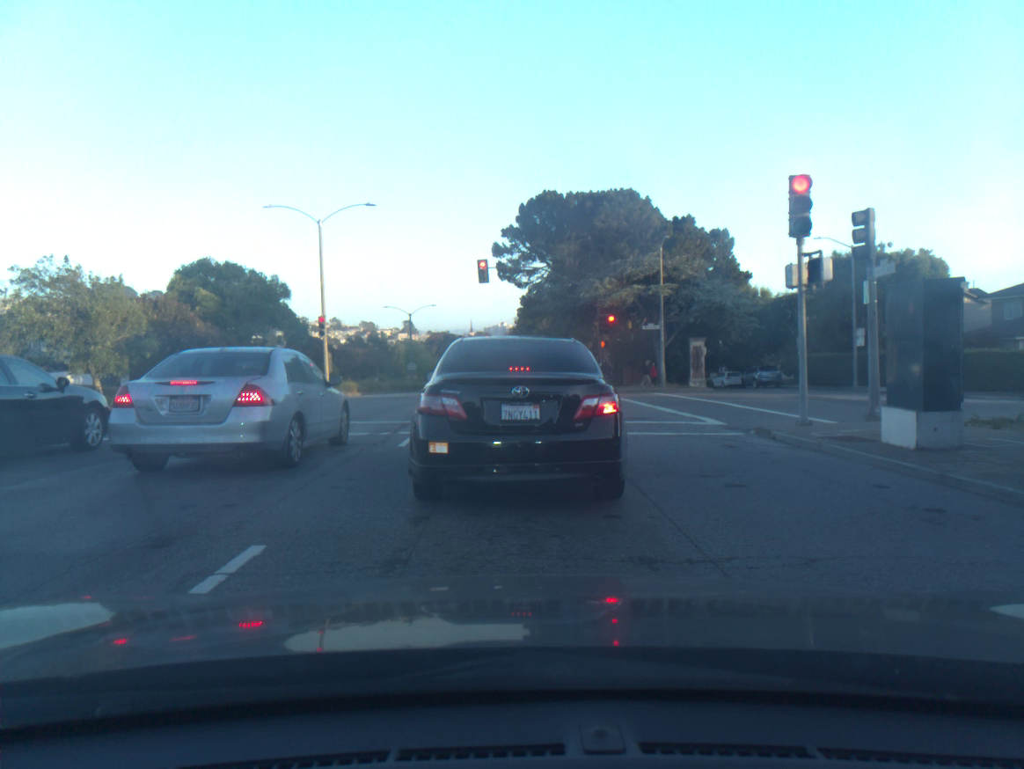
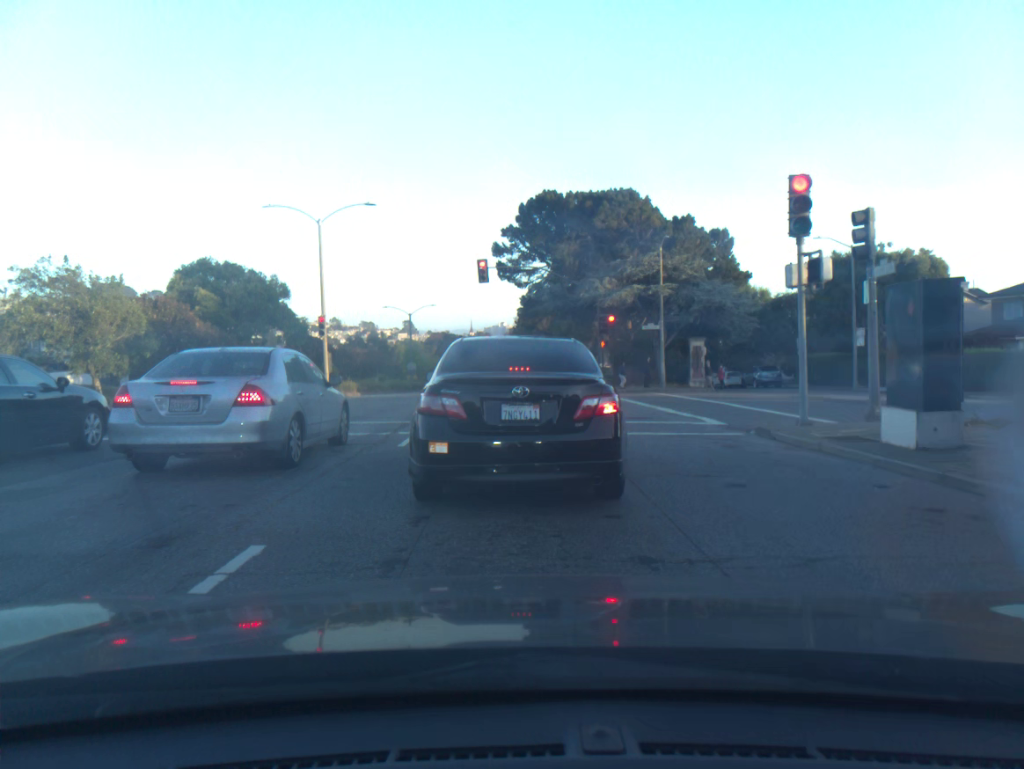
(0.0, -0.1) m; 0°
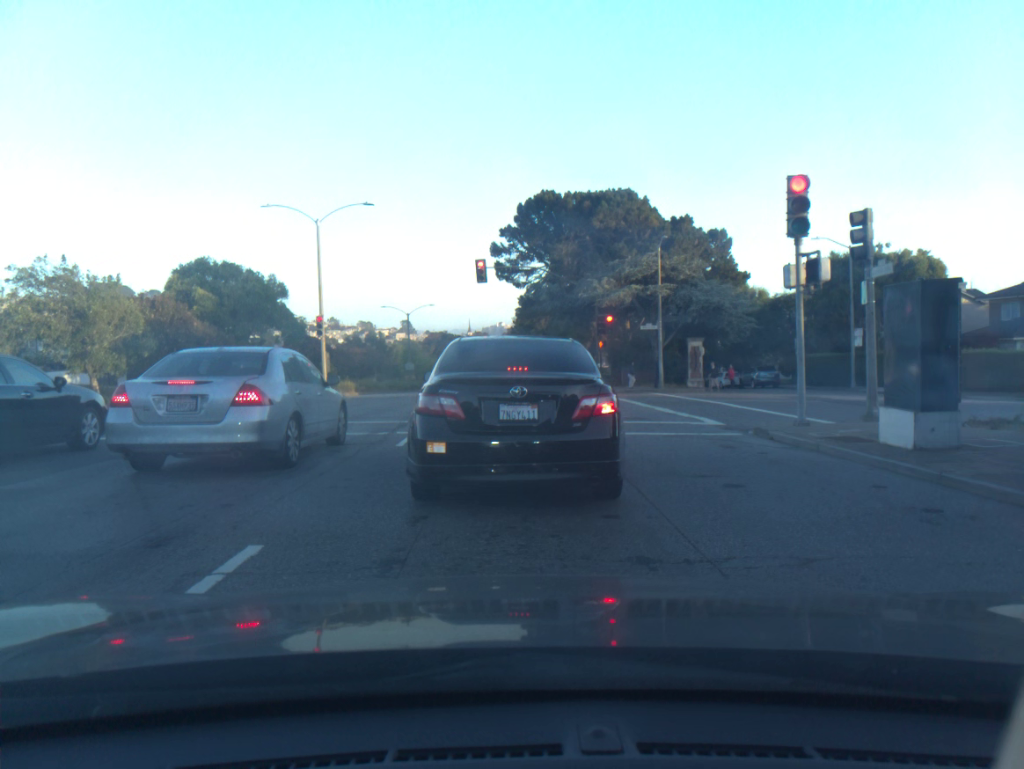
(0.0, 0.0) m; 0°
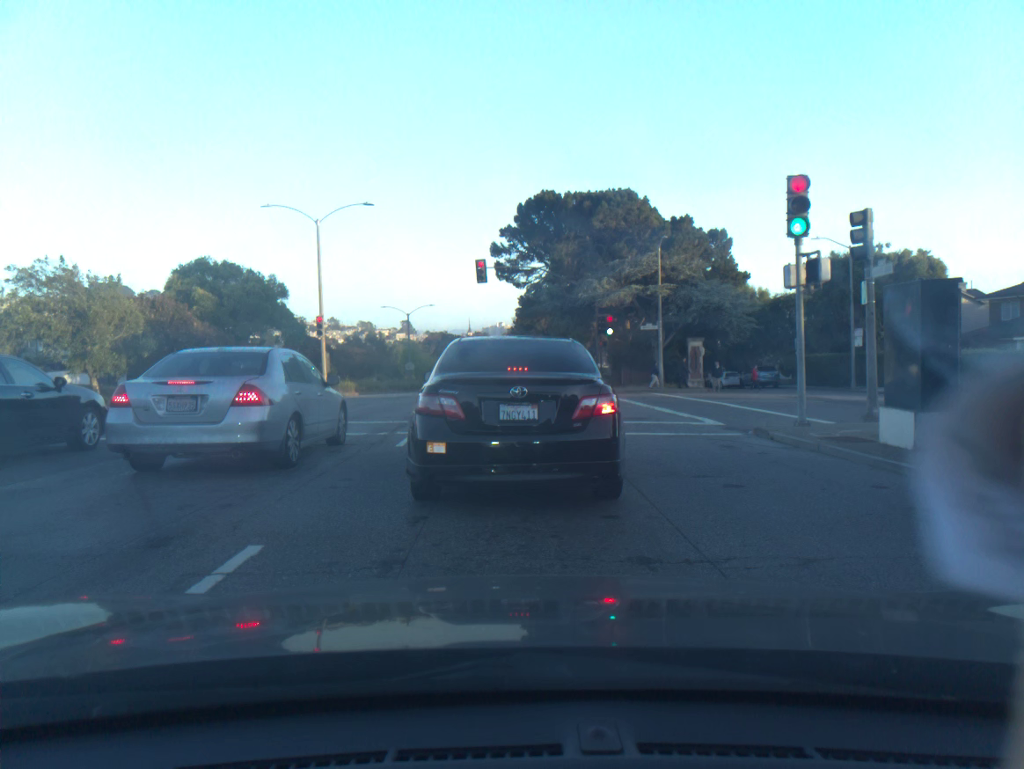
(0.0, +0.1) m; 0°
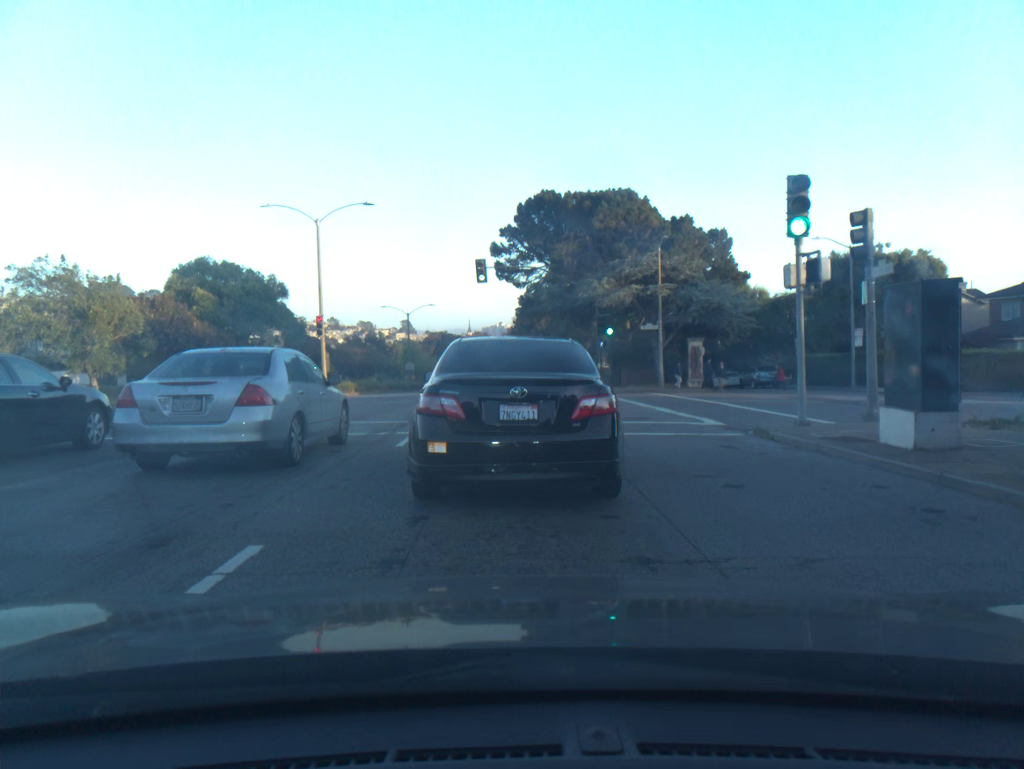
(0.0, +0.1) m; 0°
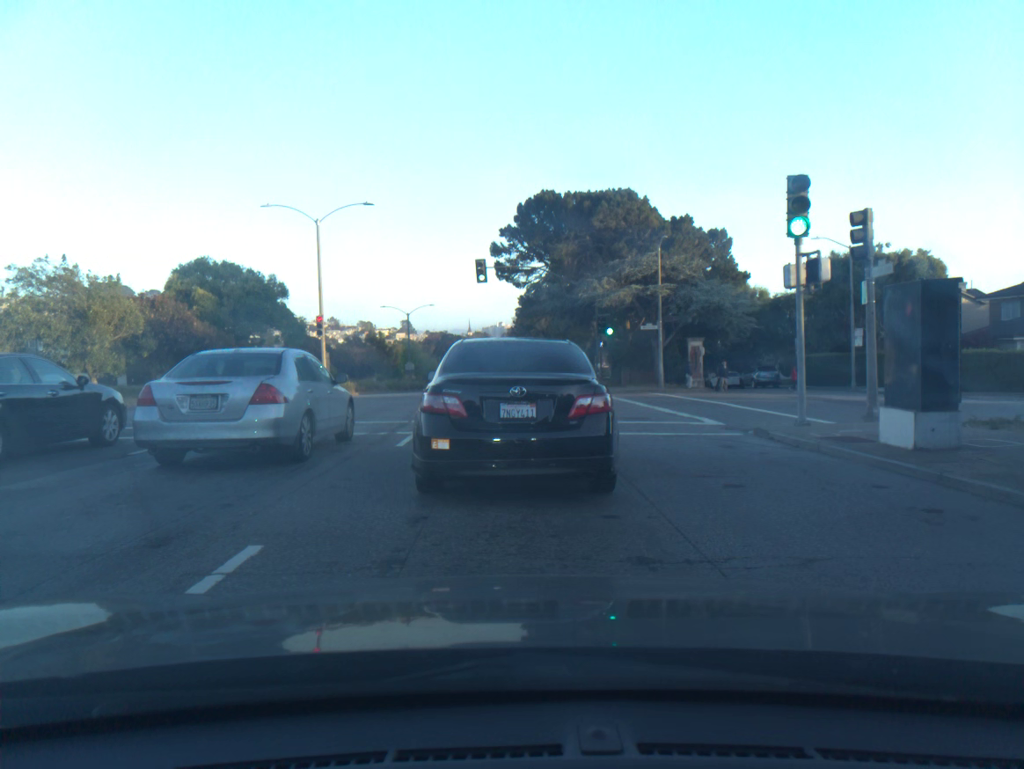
(0.0, 0.0) m; 0°
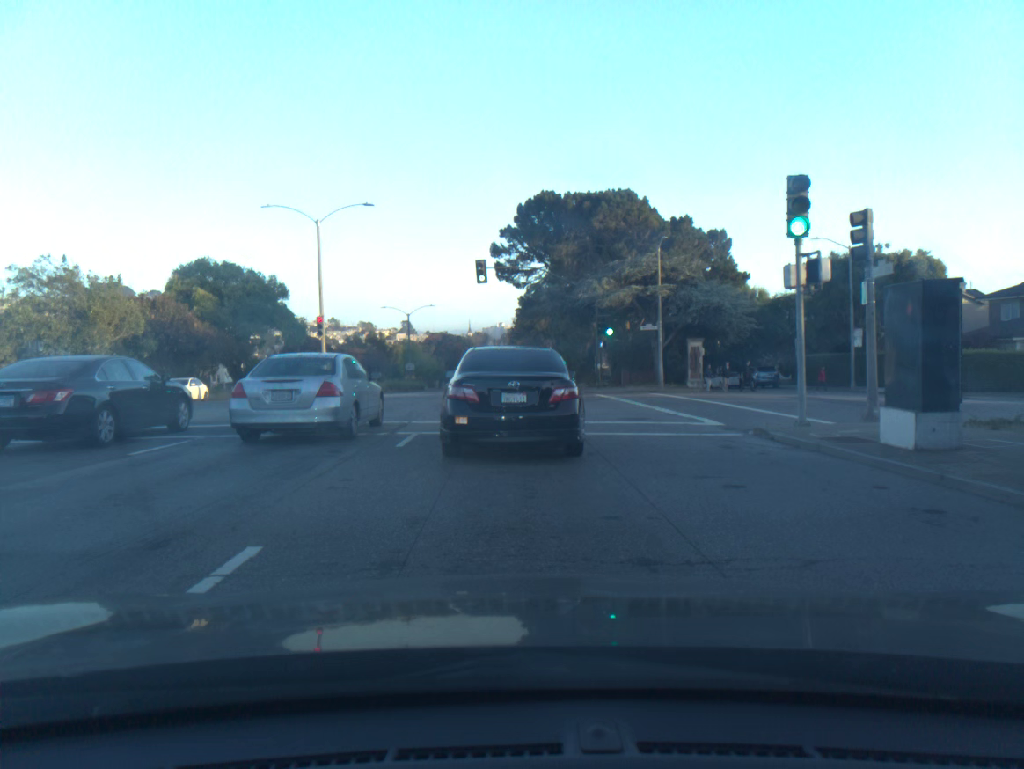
(0.0, 0.0) m; 0°
